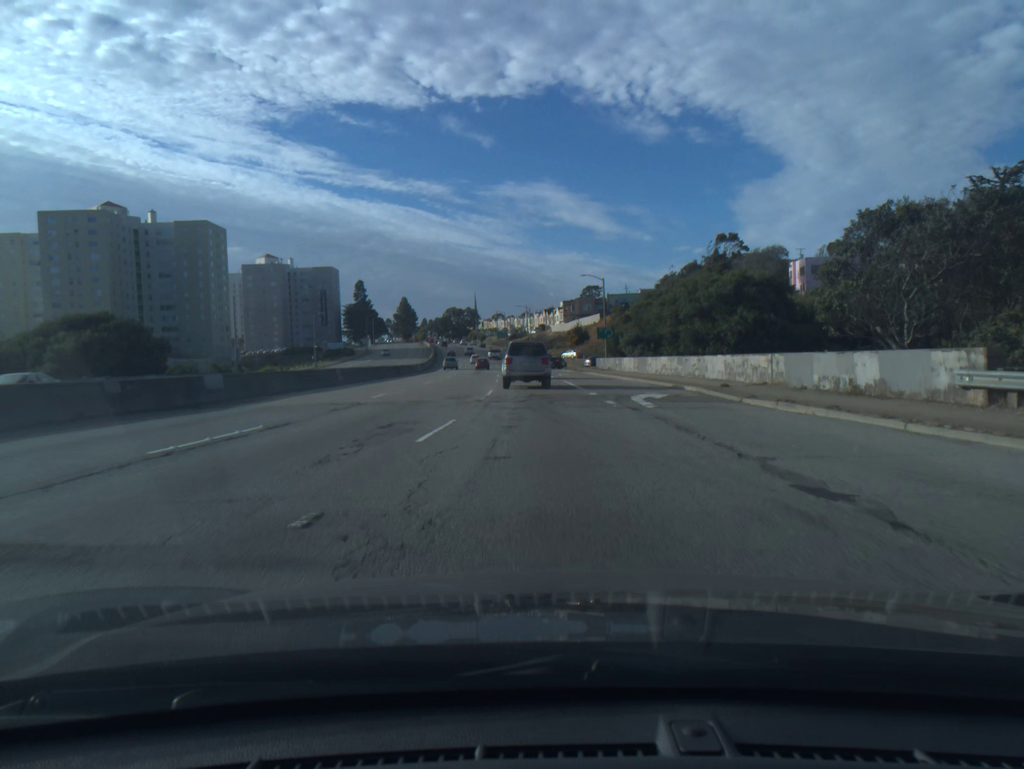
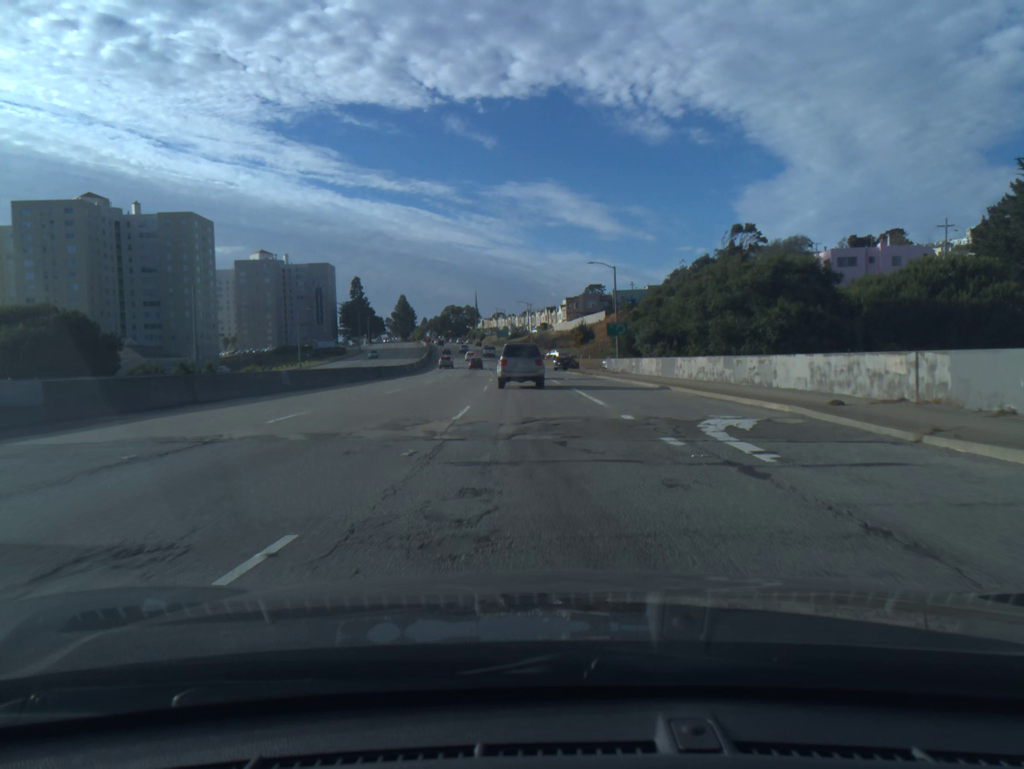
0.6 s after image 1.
(0.0, +10.2) m; 0°
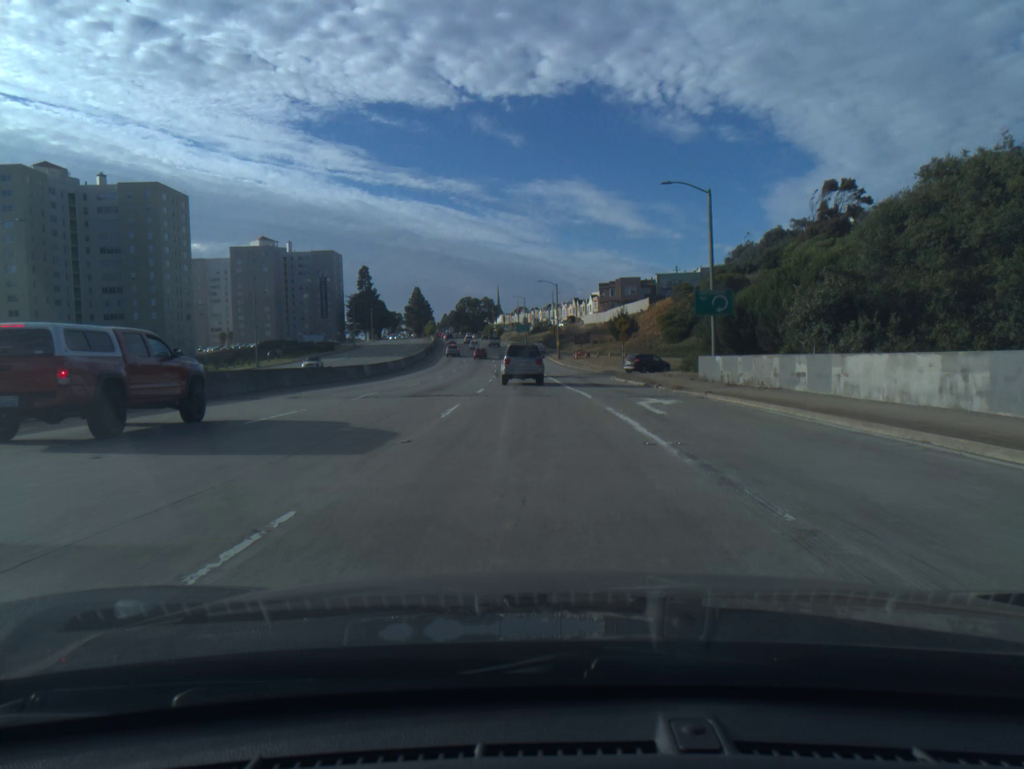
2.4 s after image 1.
(-0.5, +30.3) m; -2°
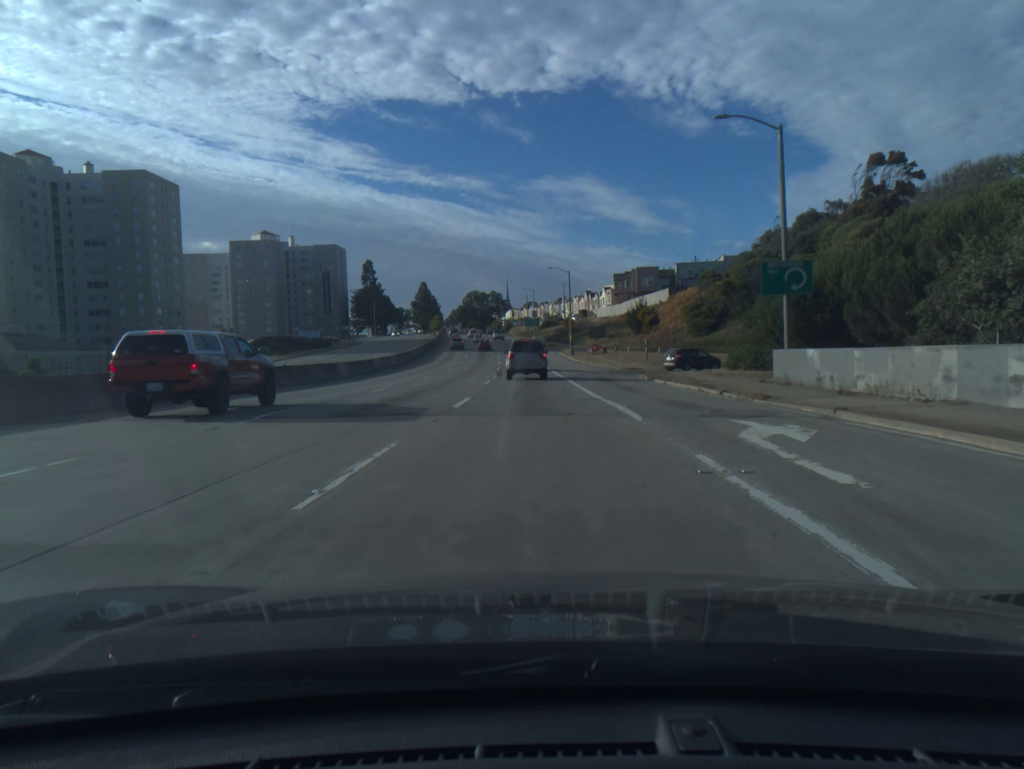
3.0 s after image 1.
(0.0, +10.0) m; -1°
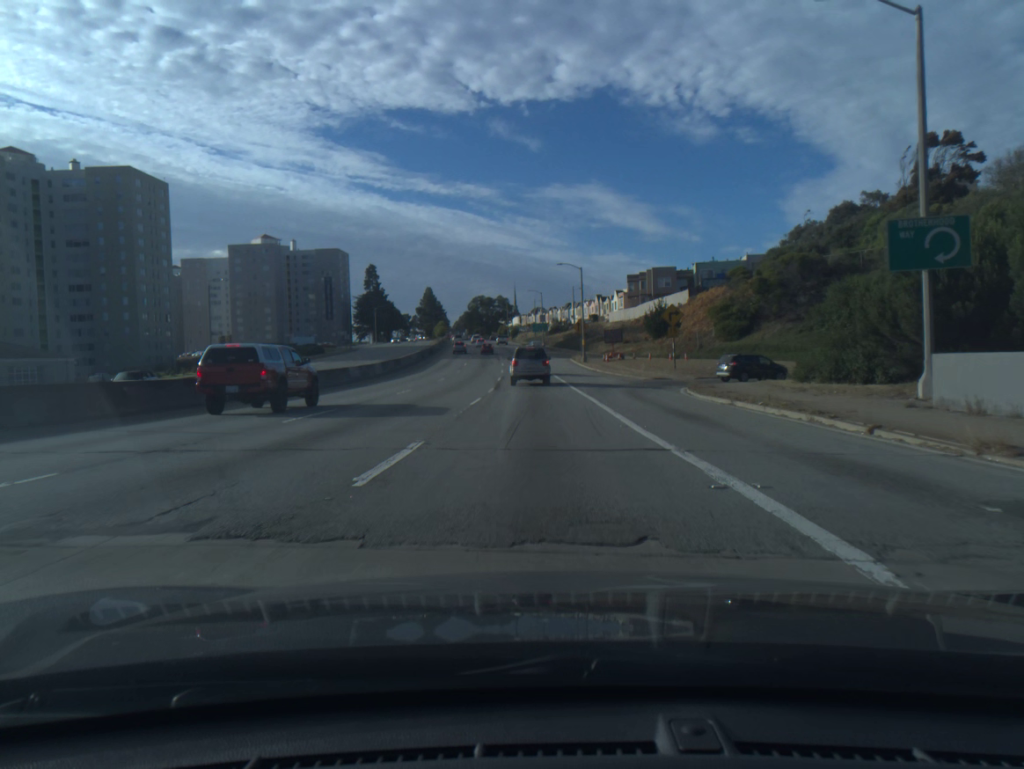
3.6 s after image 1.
(-0.1, +9.9) m; -1°
